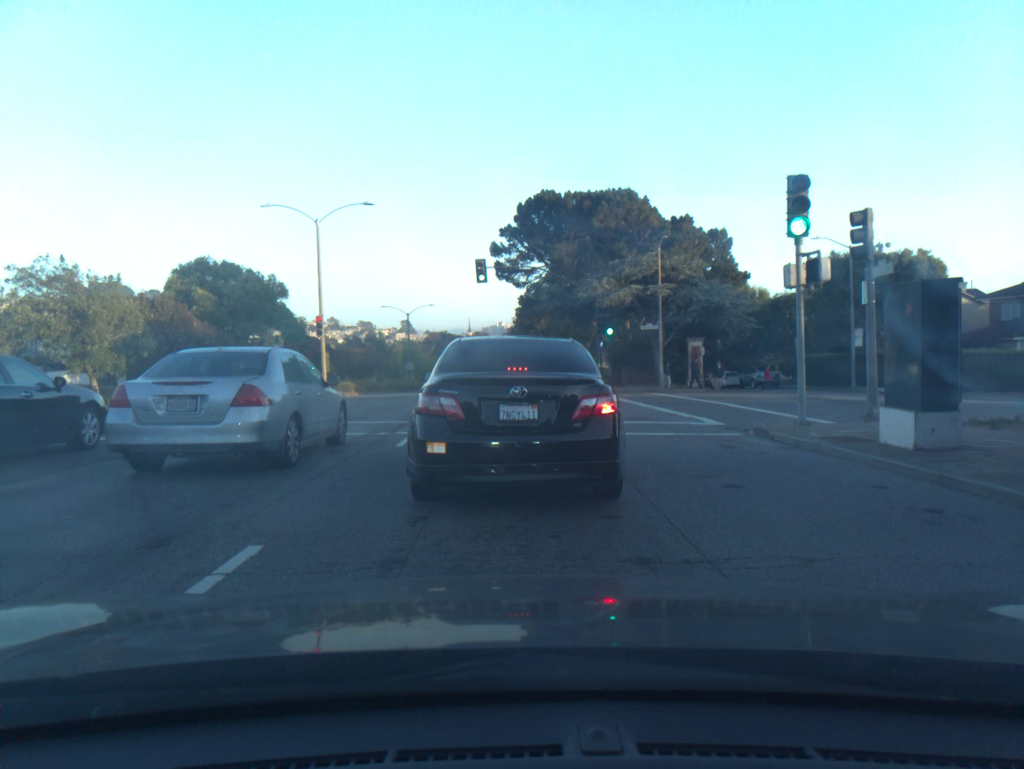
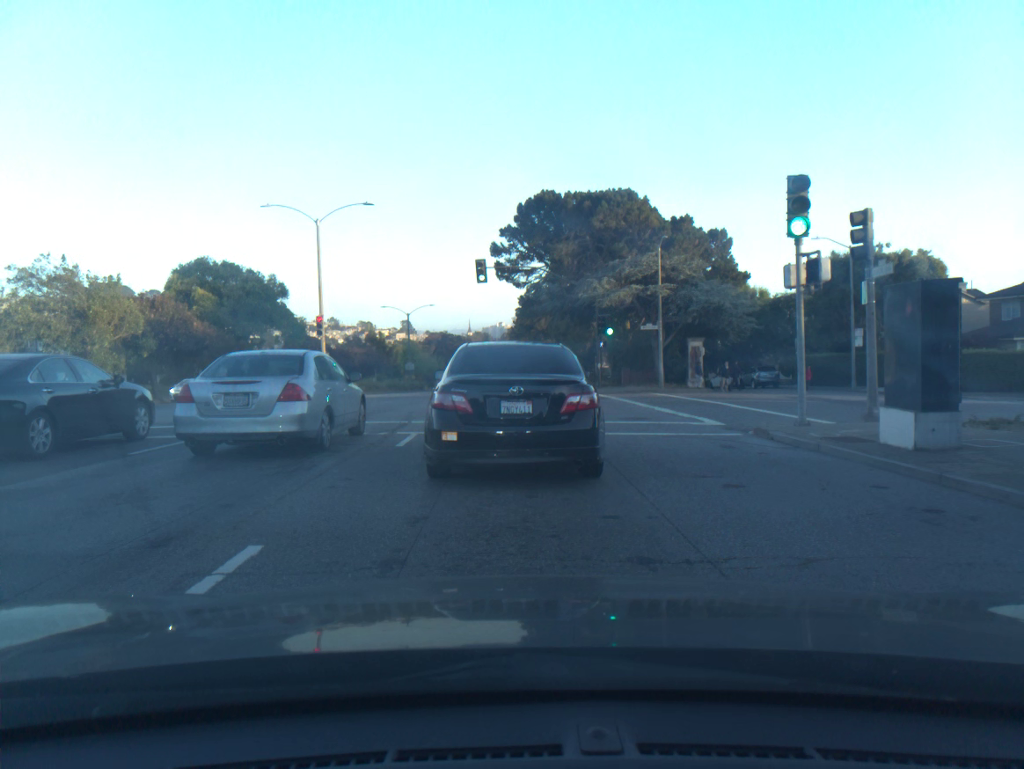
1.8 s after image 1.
(0.0, +0.1) m; 0°
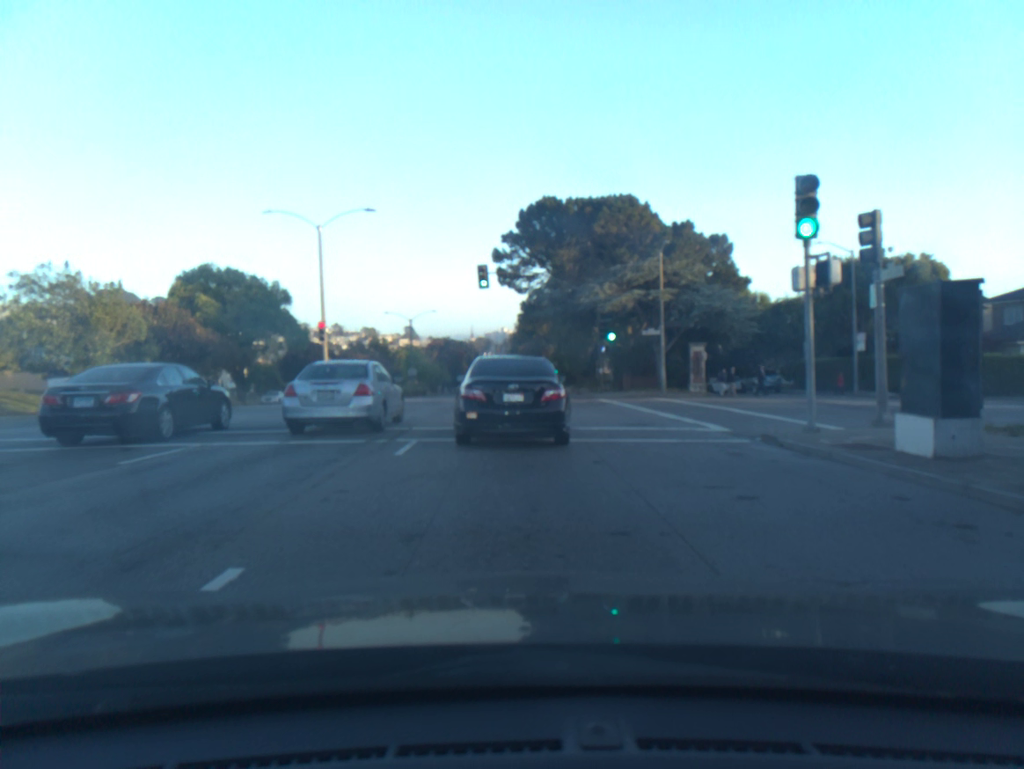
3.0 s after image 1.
(0.0, +0.3) m; 0°
